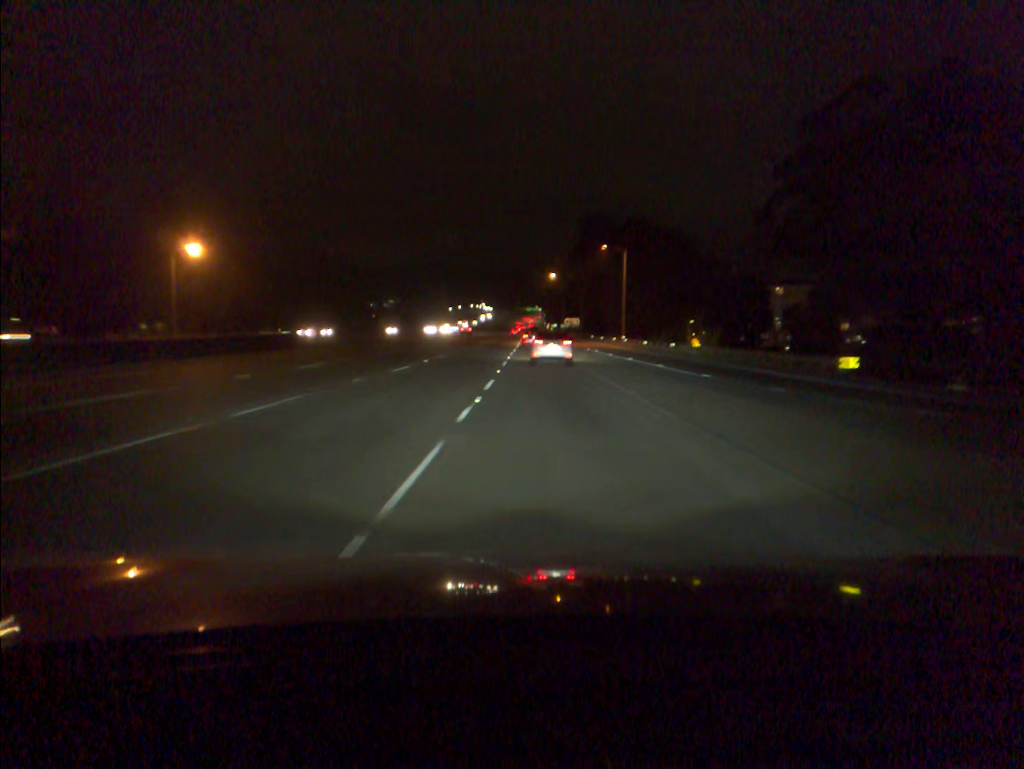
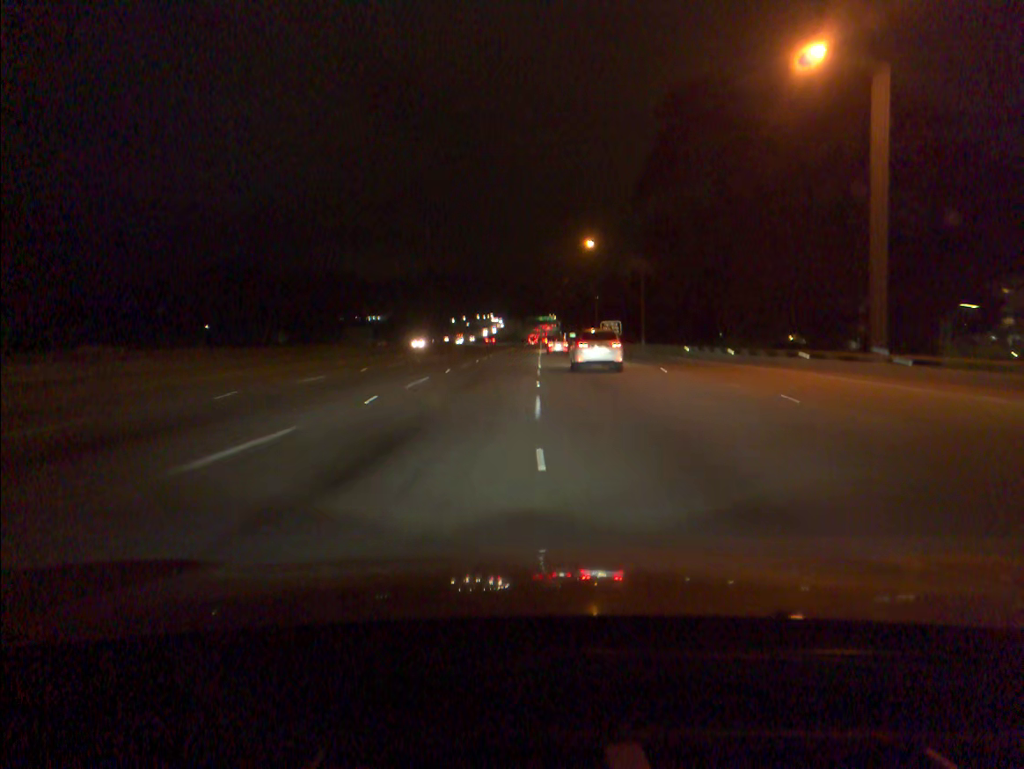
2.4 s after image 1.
(-0.6, +63.8) m; -1°
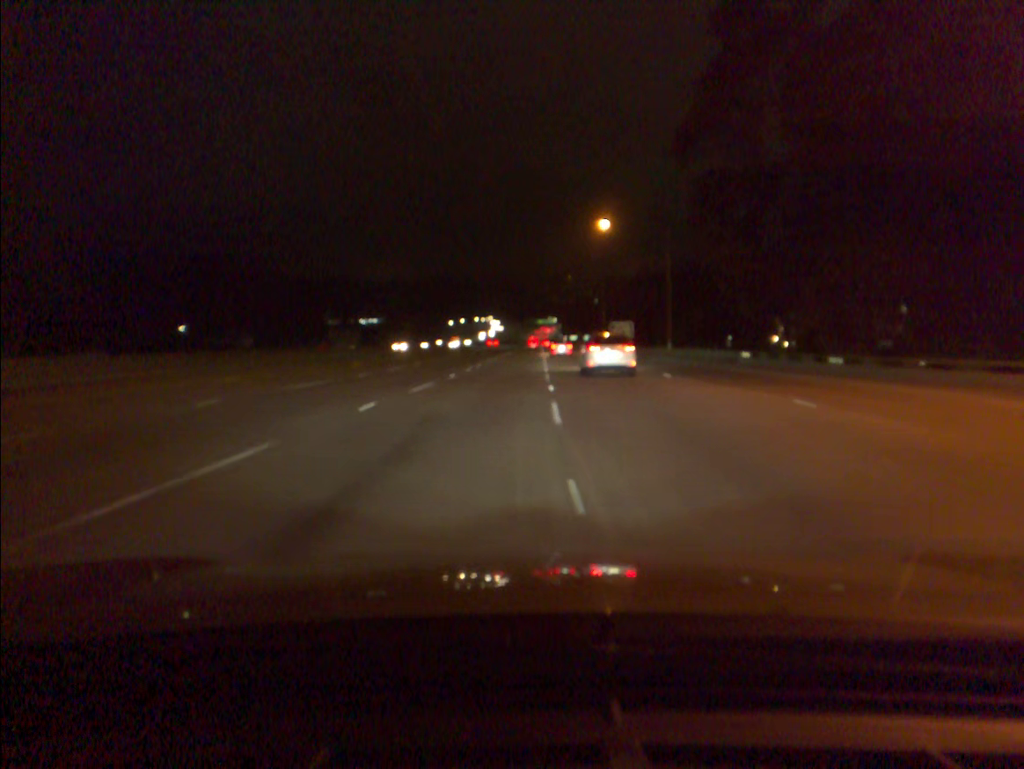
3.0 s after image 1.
(0.0, +16.7) m; 0°
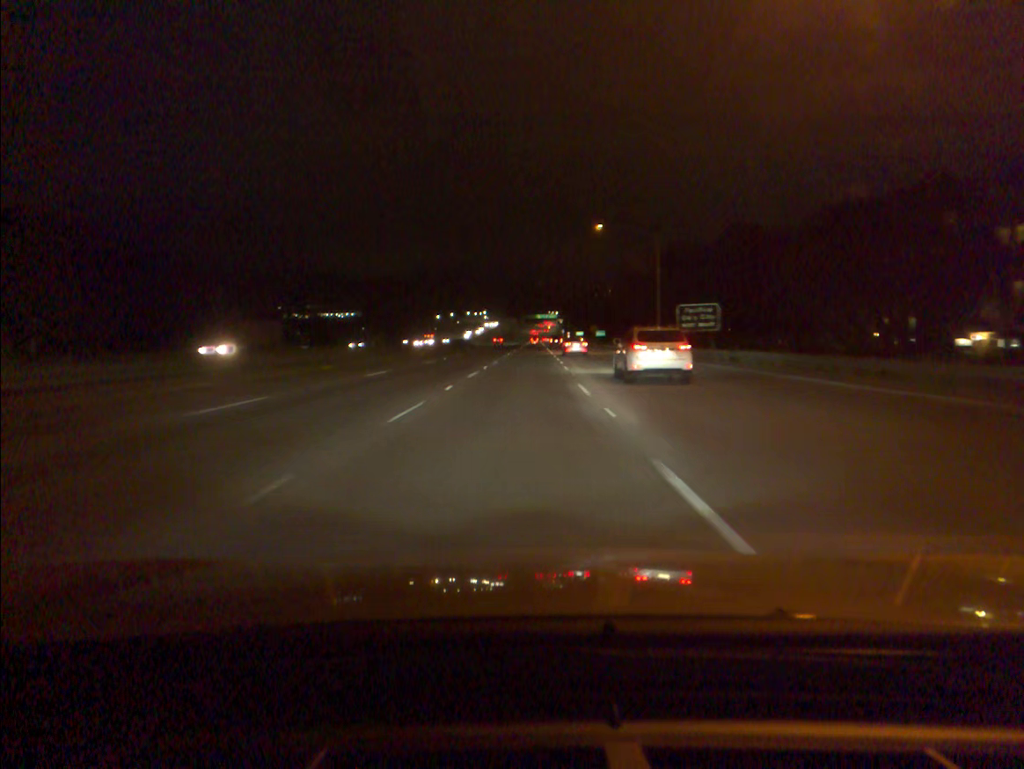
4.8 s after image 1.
(+0.2, +51.5) m; 0°
